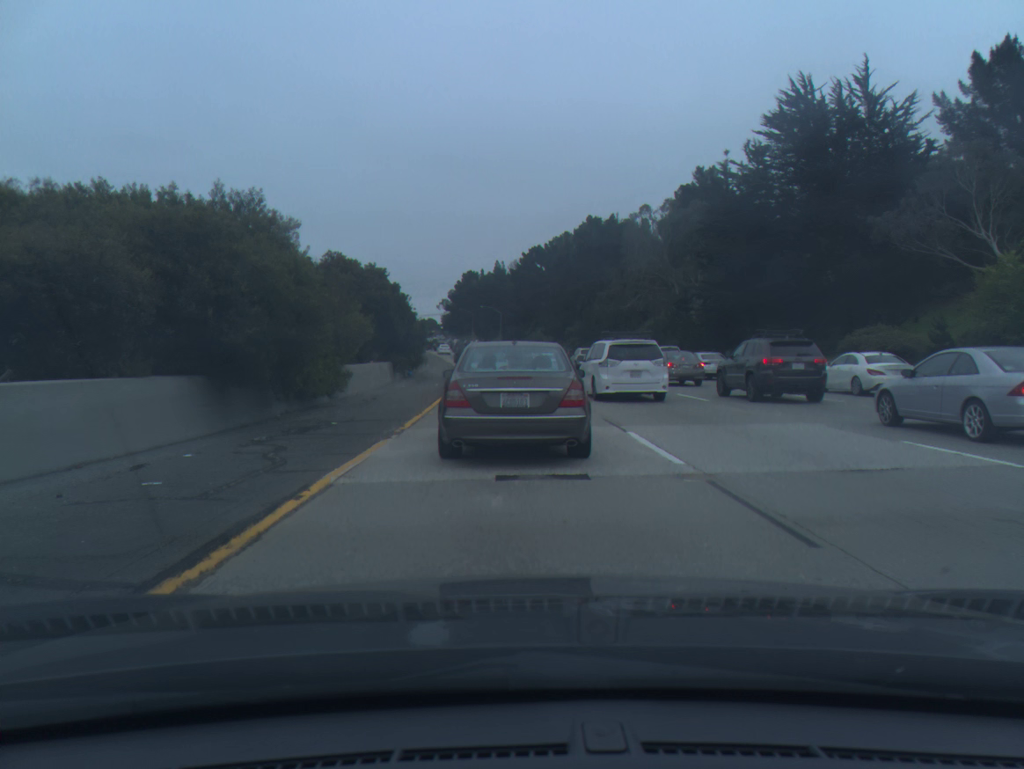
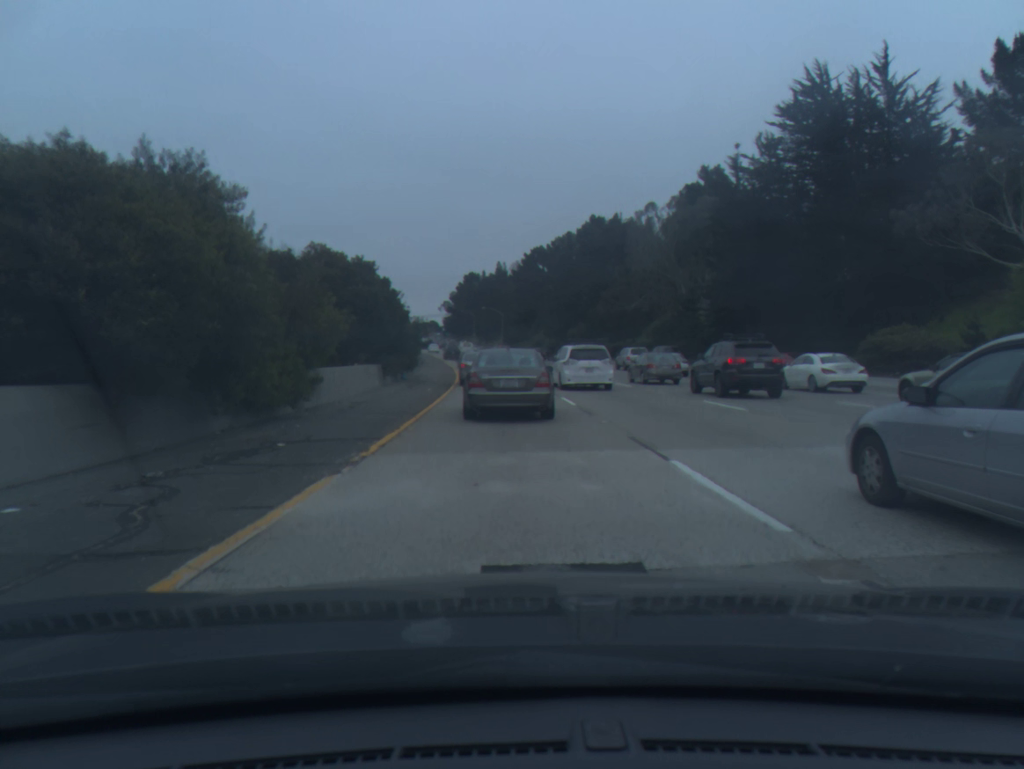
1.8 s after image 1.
(0.0, +3.5) m; 0°
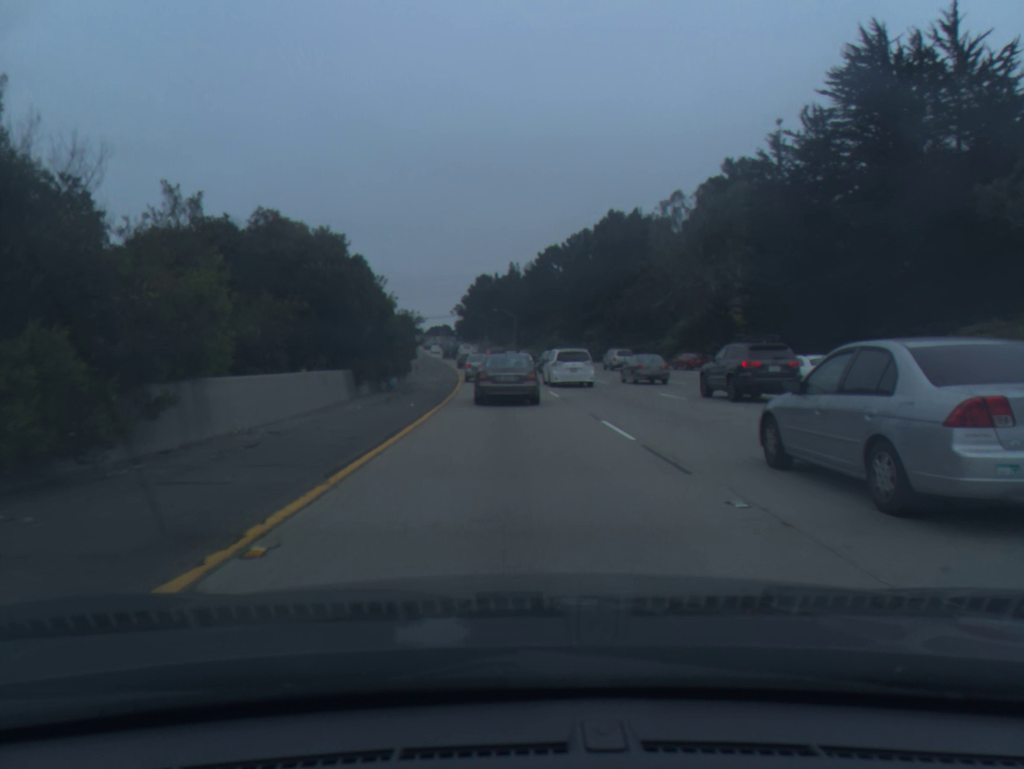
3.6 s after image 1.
(-0.1, +8.1) m; -1°
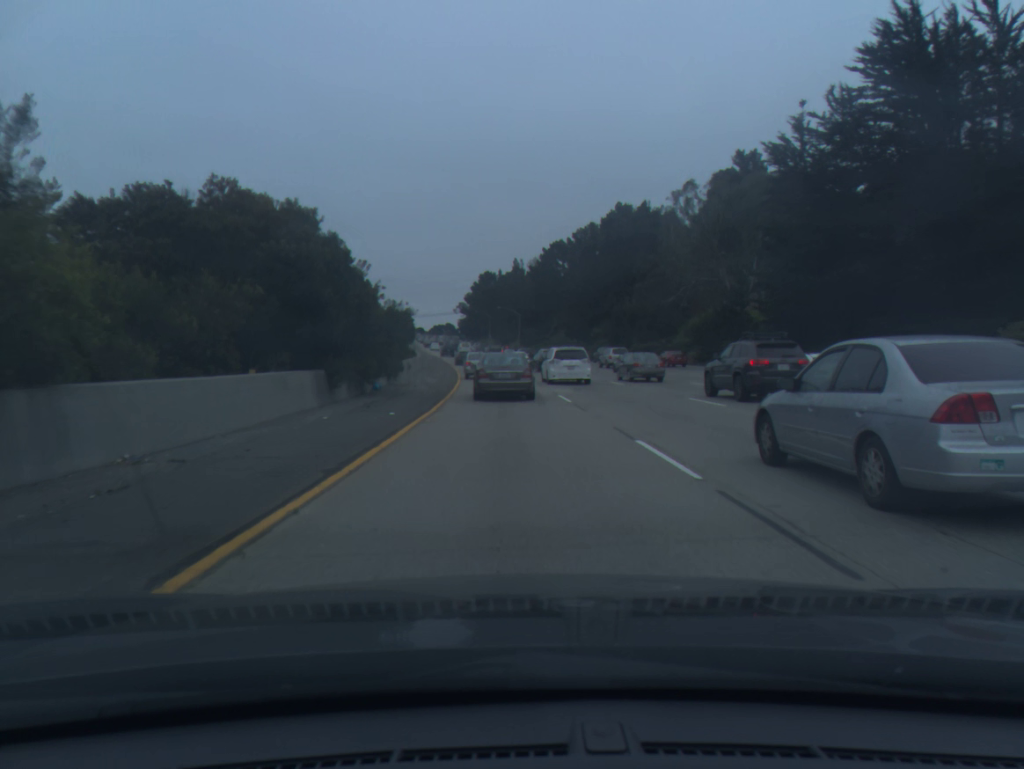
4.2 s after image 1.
(0.0, +4.0) m; -1°
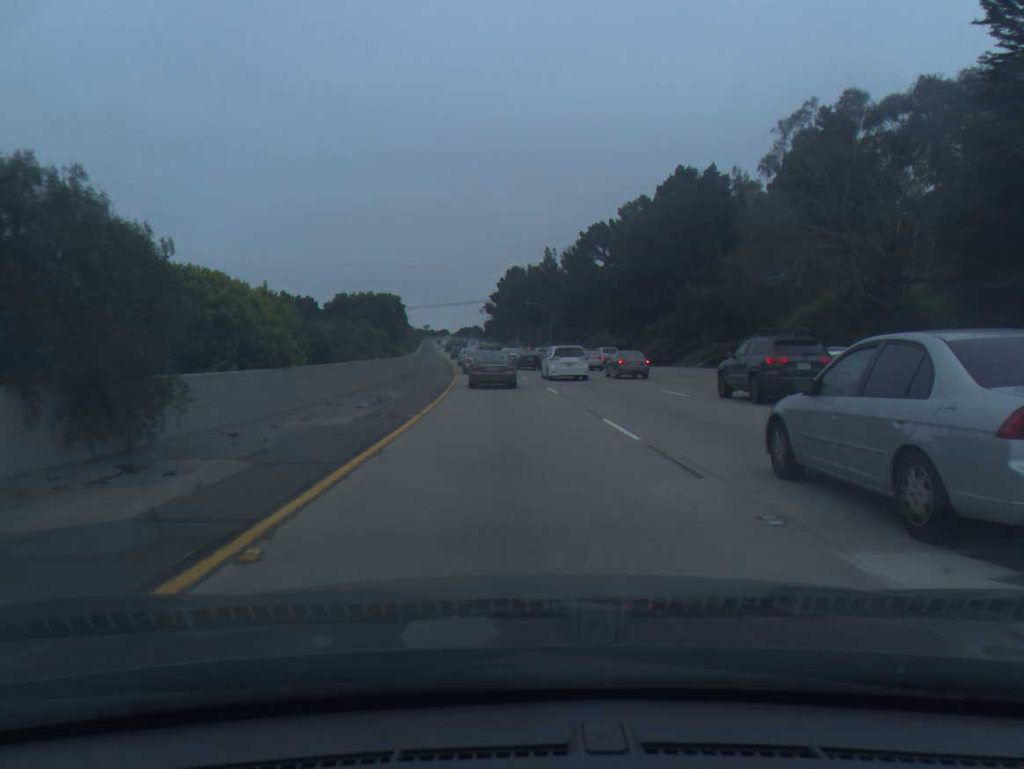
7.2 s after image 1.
(-0.4, +25.4) m; -2°
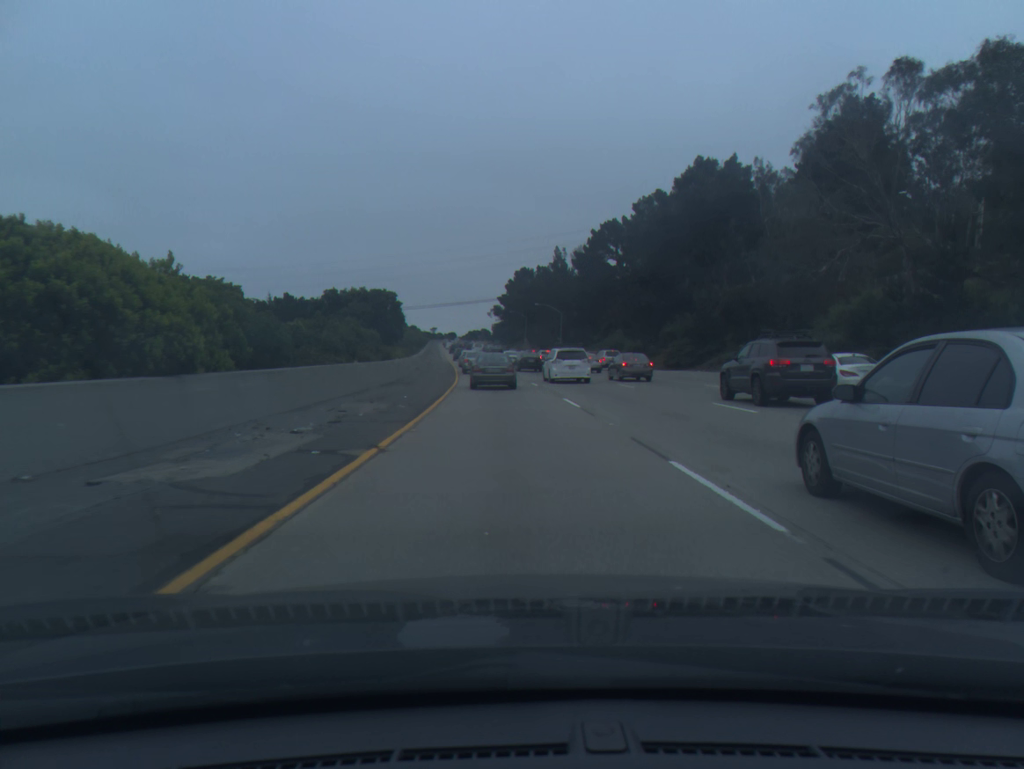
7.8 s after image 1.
(0.0, +6.0) m; -1°
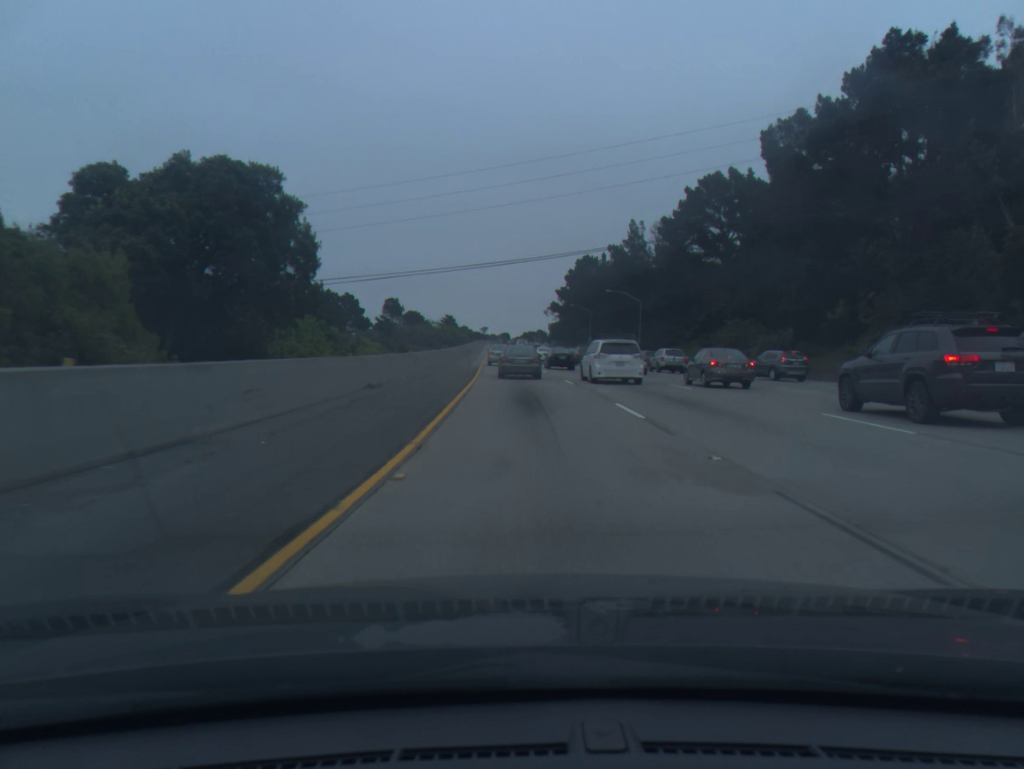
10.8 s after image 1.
(-1.3, +34.6) m; -4°
